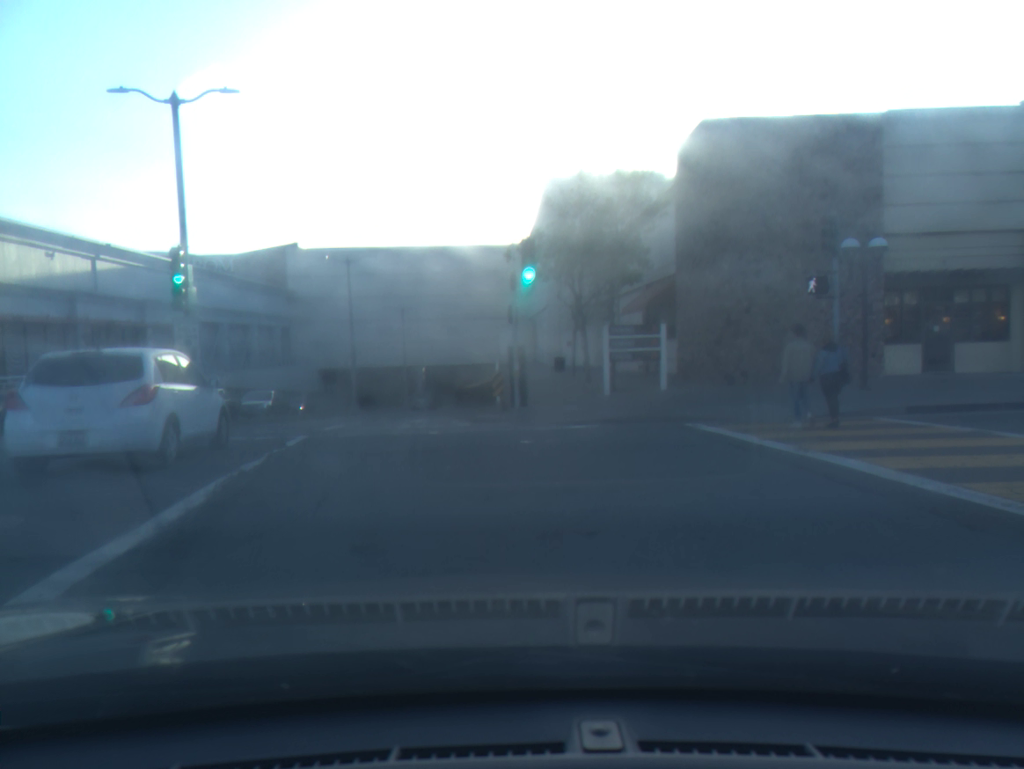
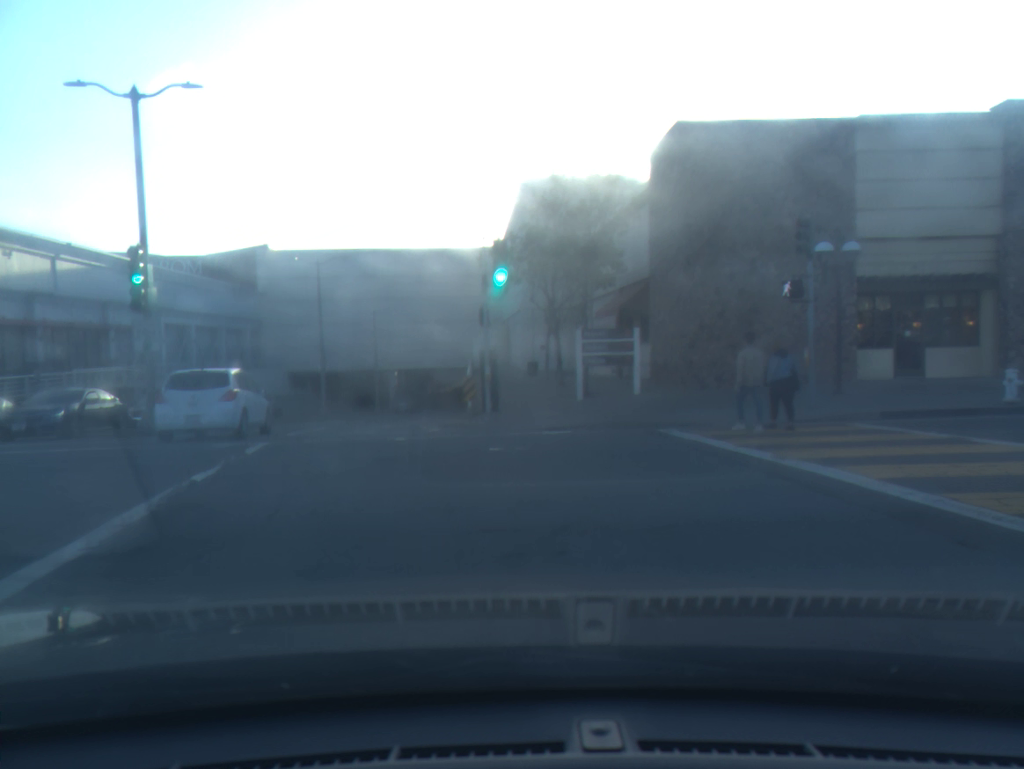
(0.0, +0.4) m; +2°
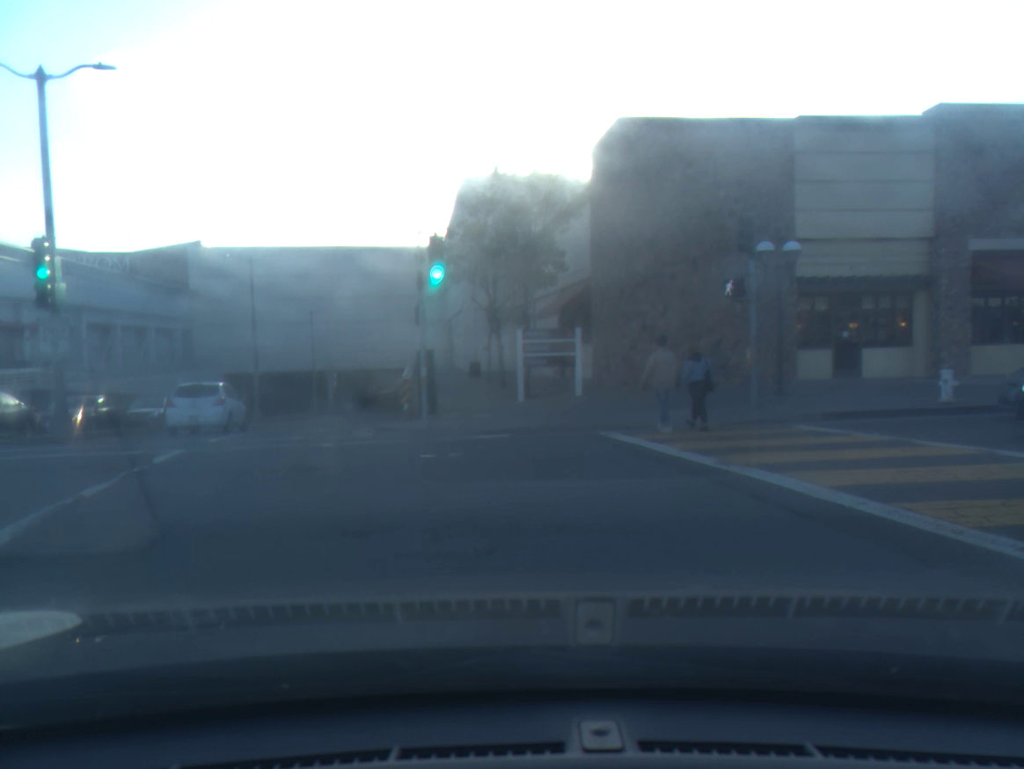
(+0.1, +0.6) m; +4°
